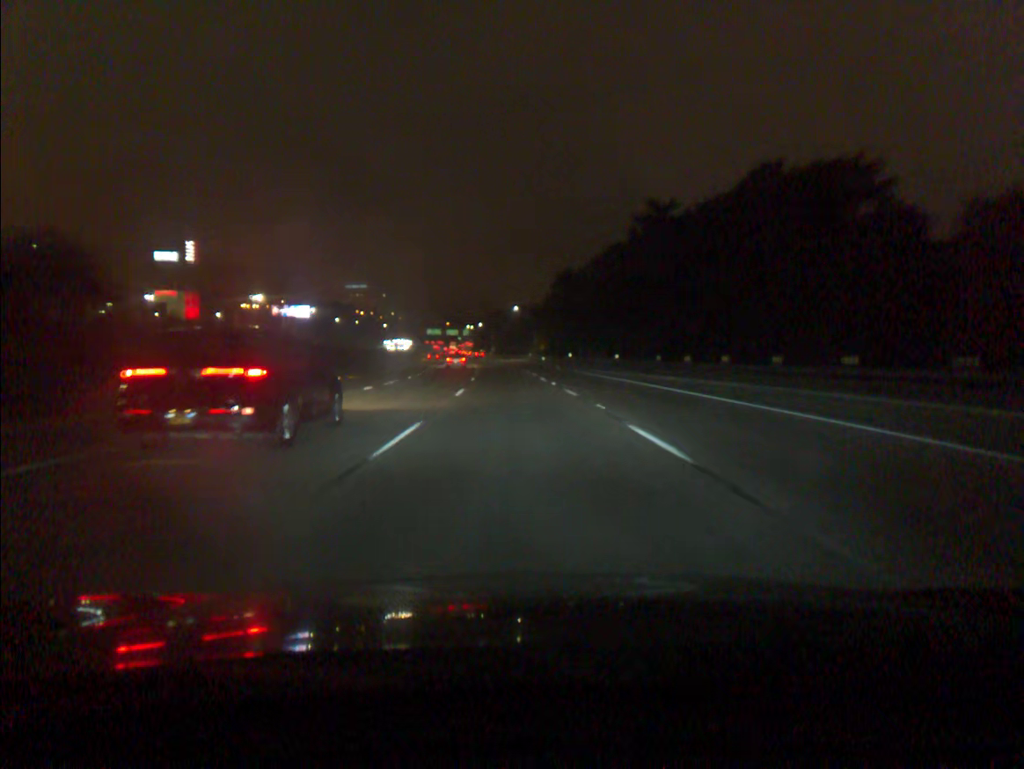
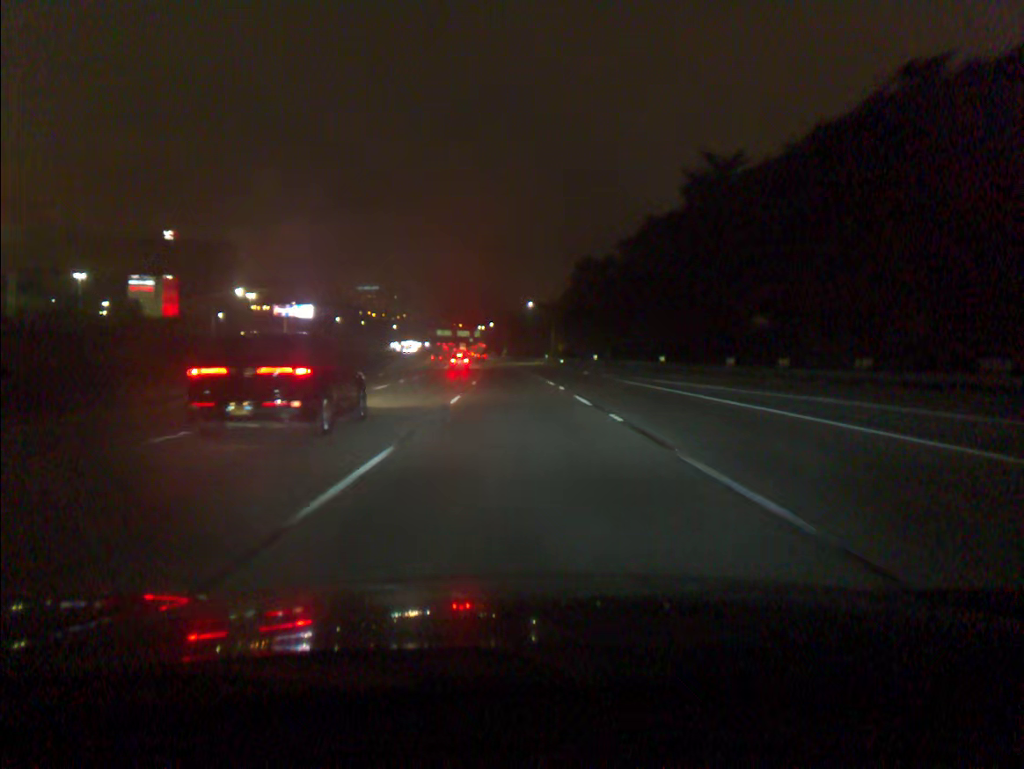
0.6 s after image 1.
(-0.2, +18.1) m; -1°
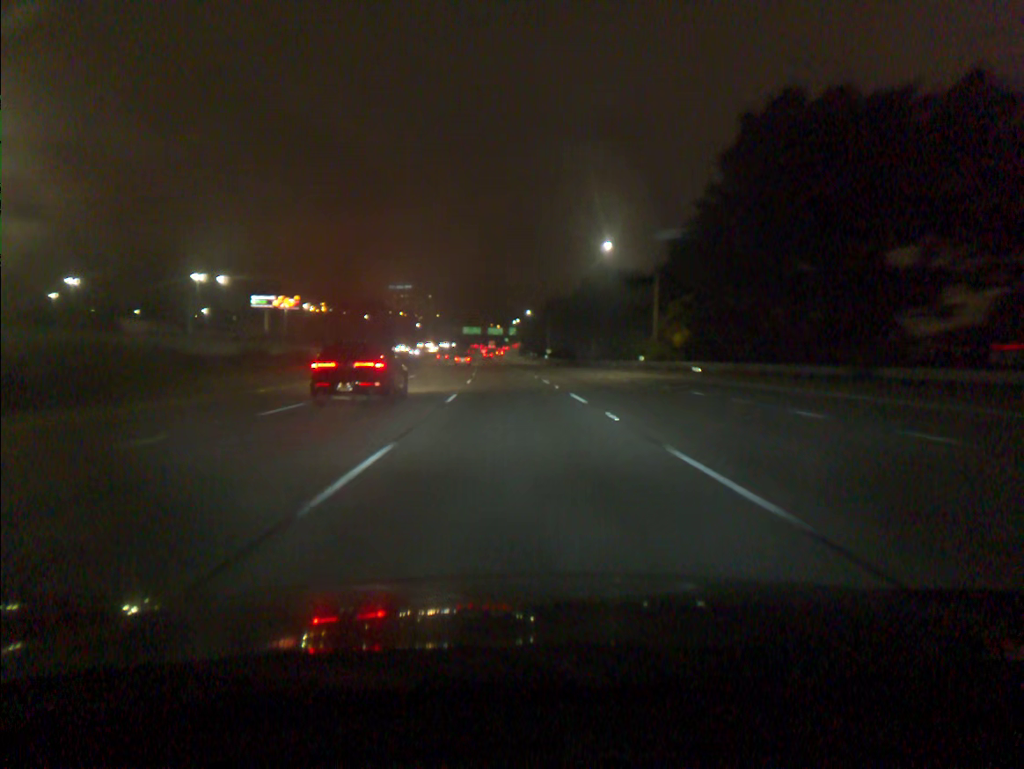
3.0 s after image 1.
(-2.0, +72.6) m; -3°
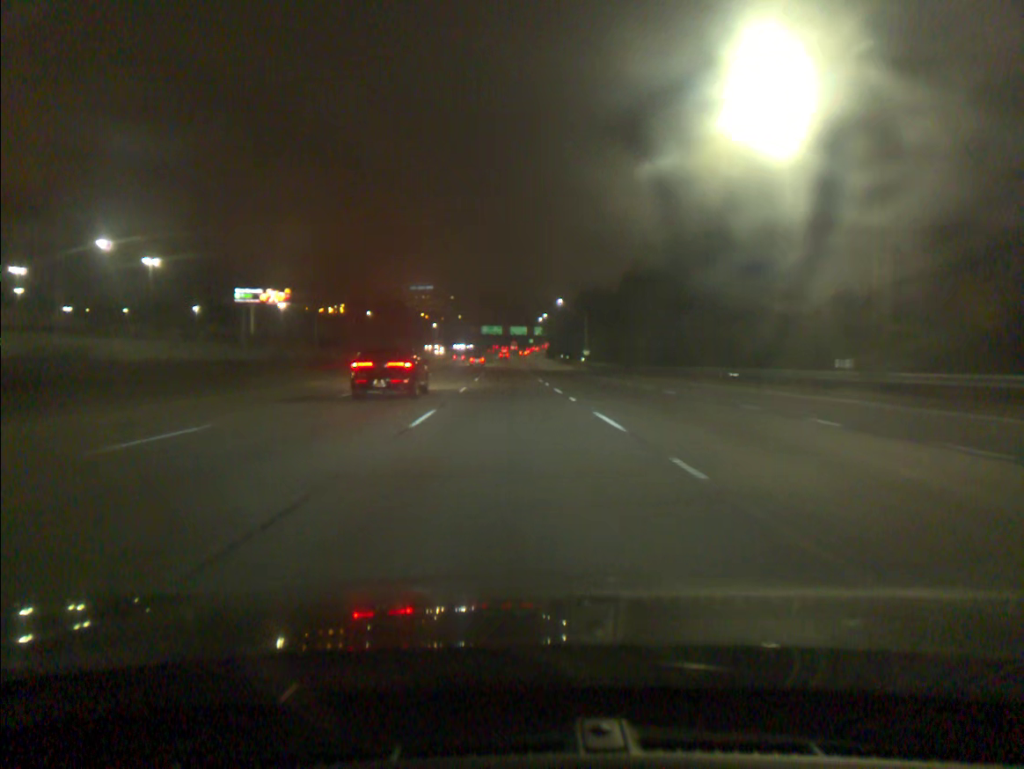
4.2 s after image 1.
(-0.6, +36.4) m; -2°
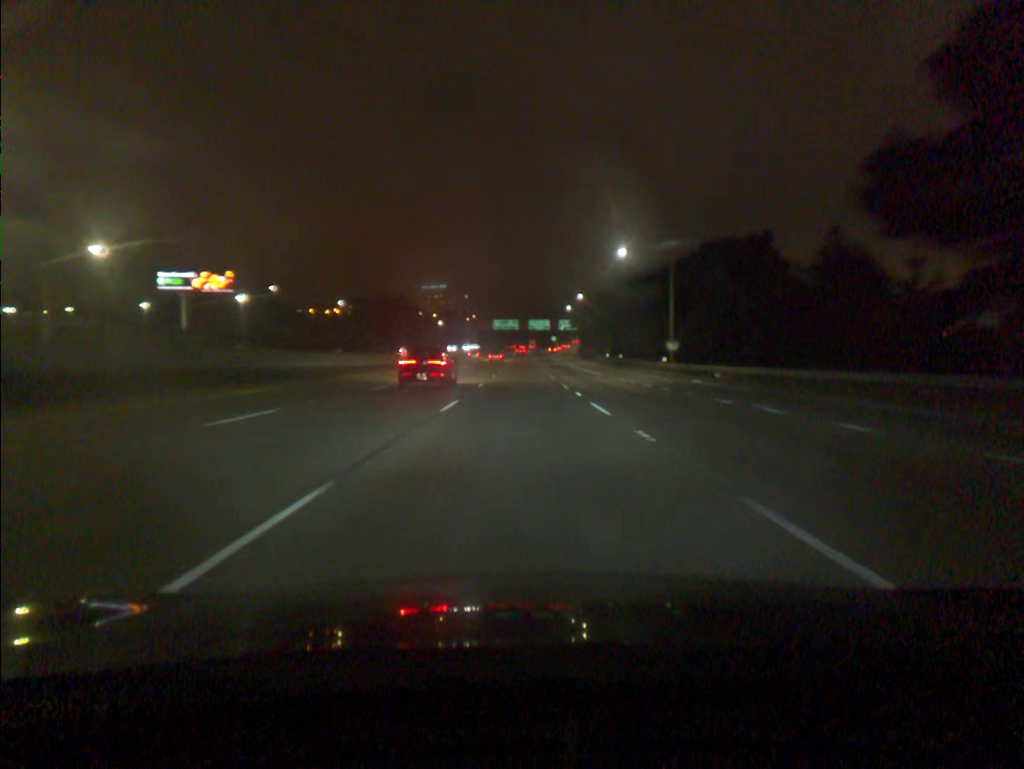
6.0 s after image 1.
(-0.8, +54.7) m; -1°
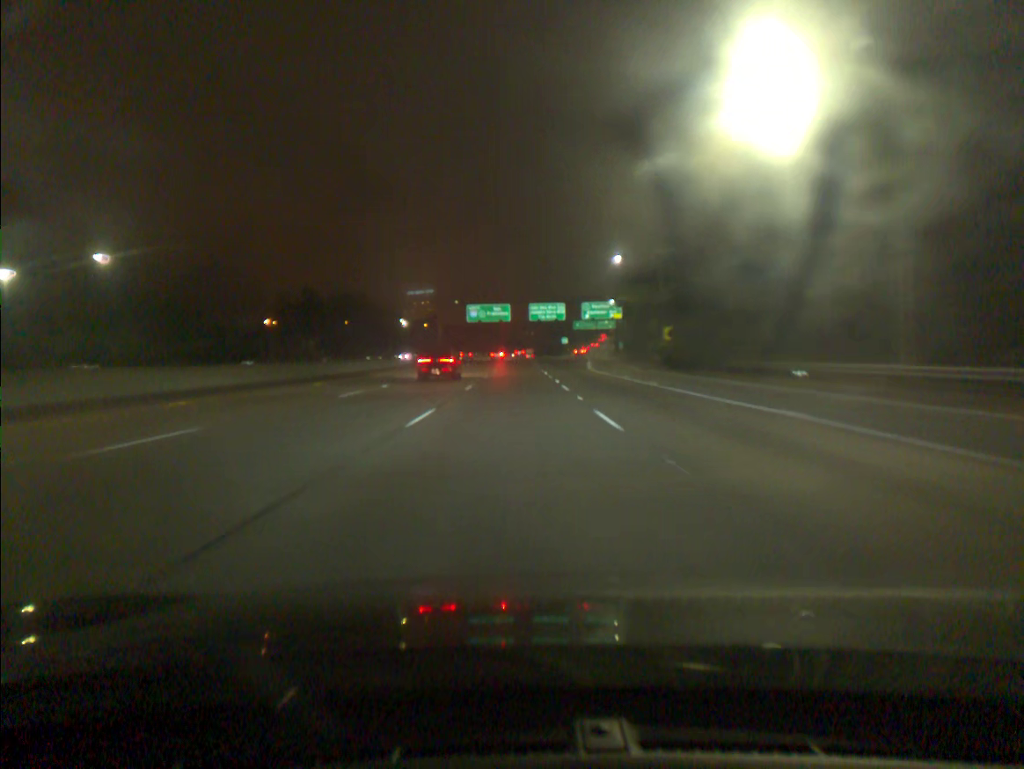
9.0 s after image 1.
(+0.6, +91.4) m; 0°
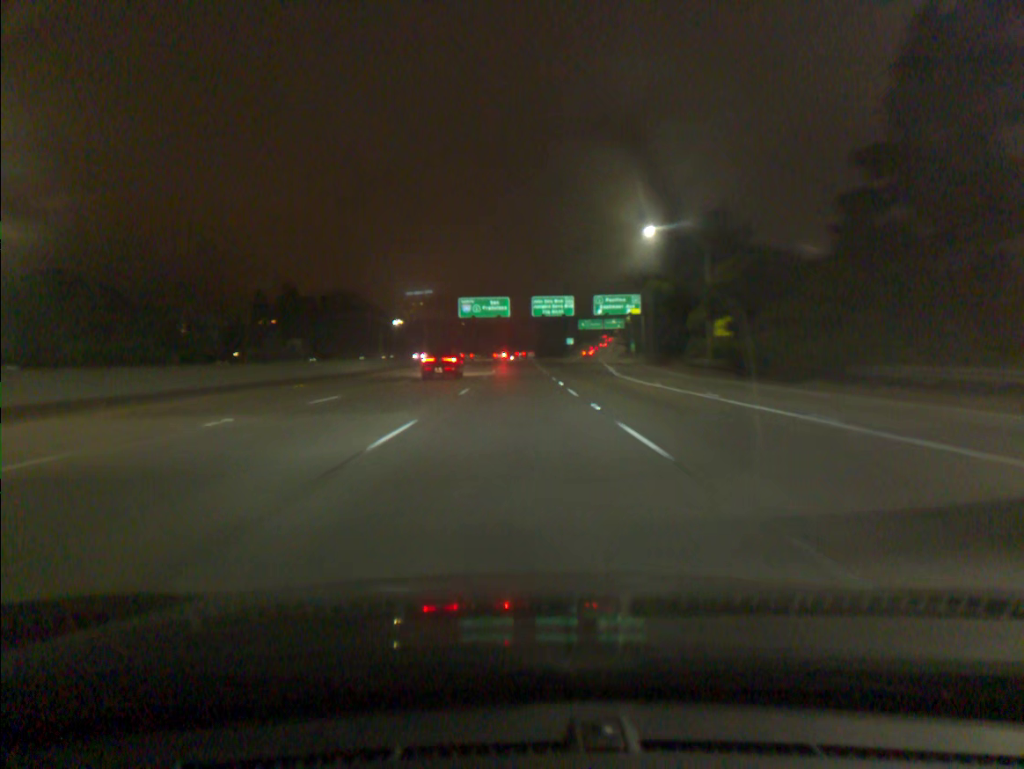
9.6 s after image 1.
(0.0, +18.2) m; 0°
